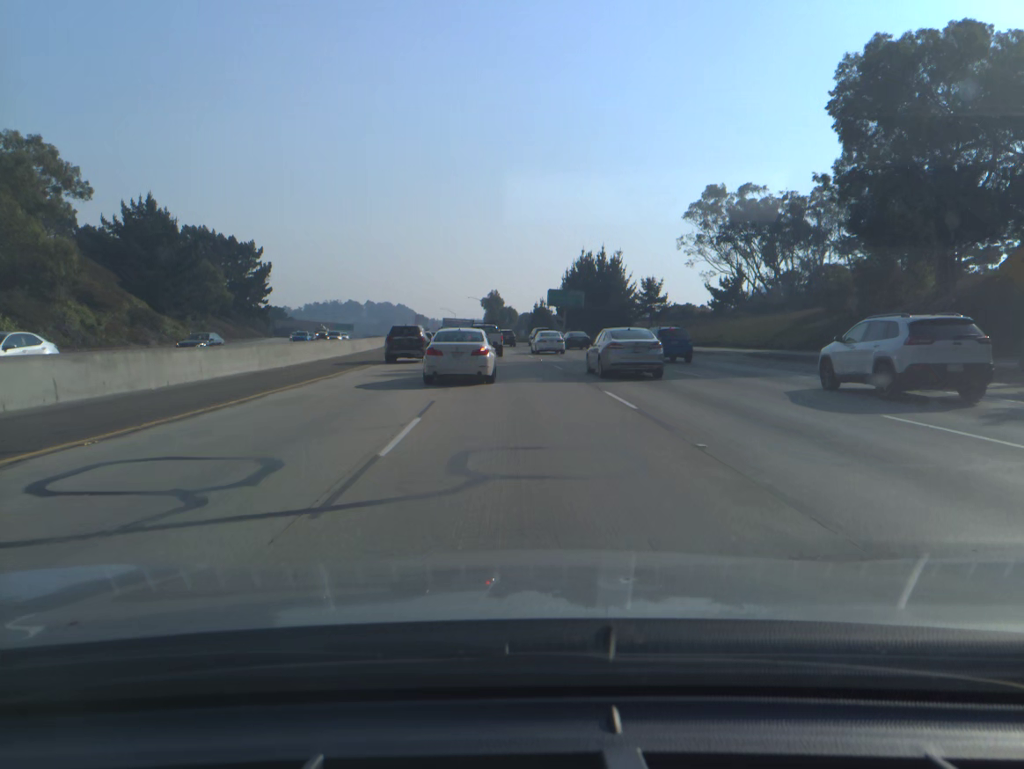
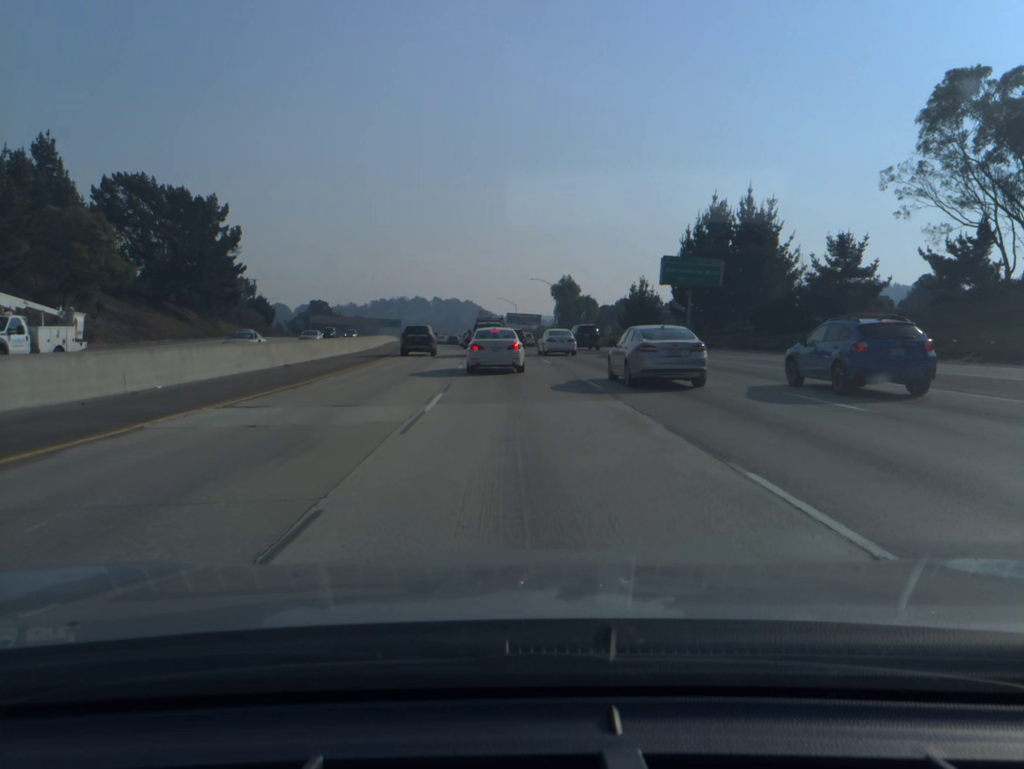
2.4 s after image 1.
(-2.1, +53.9) m; -5°
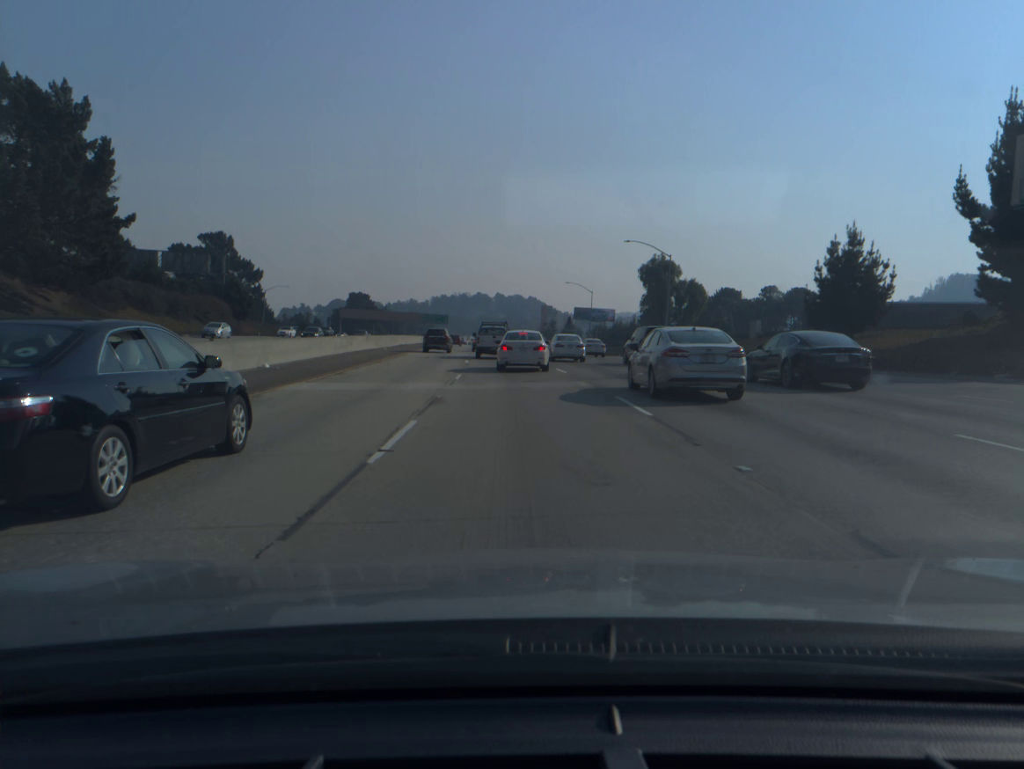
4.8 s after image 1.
(-2.1, +49.5) m; -5°
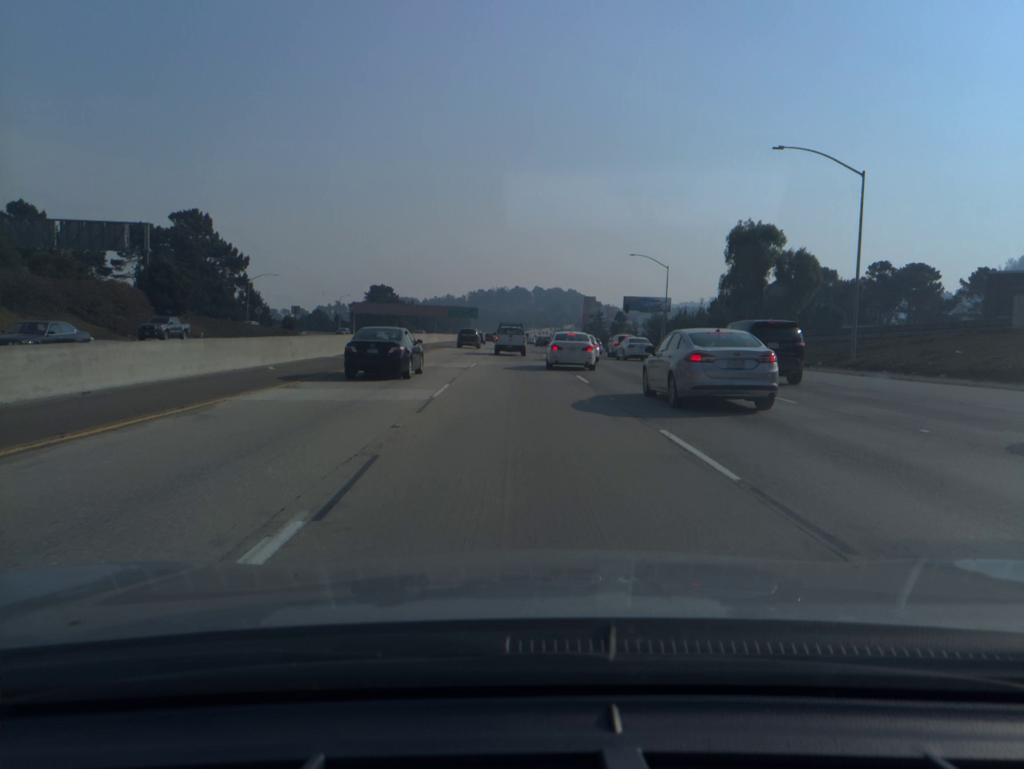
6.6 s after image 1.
(-0.8, +34.5) m; -3°
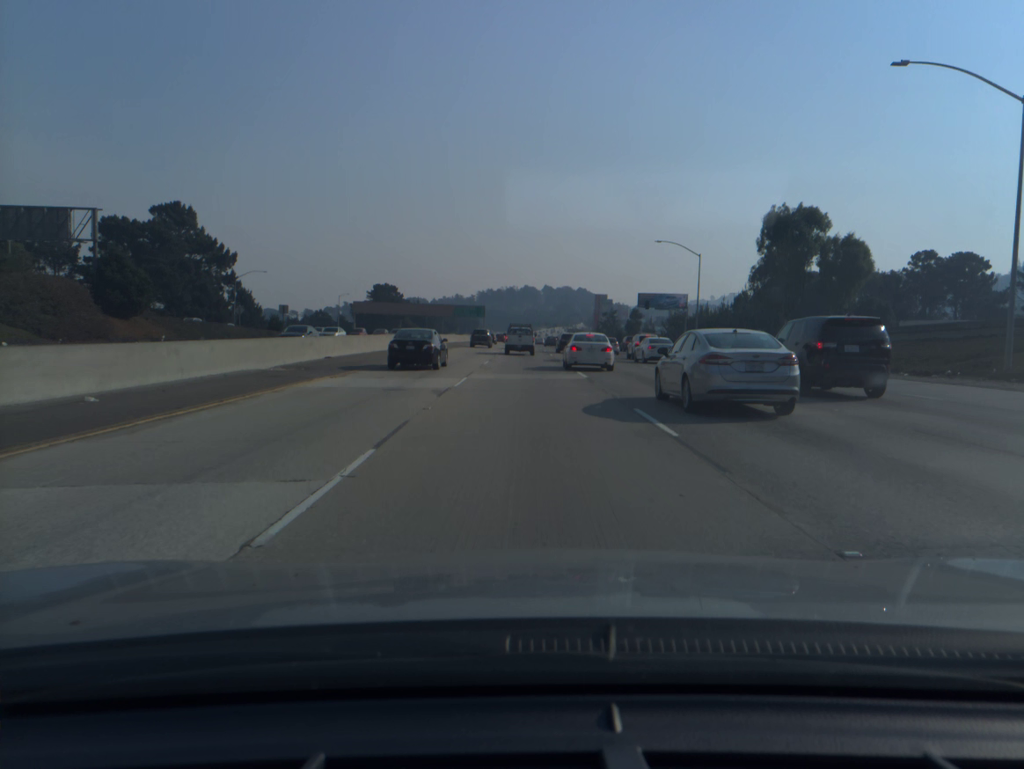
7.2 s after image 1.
(-0.1, +11.4) m; -1°
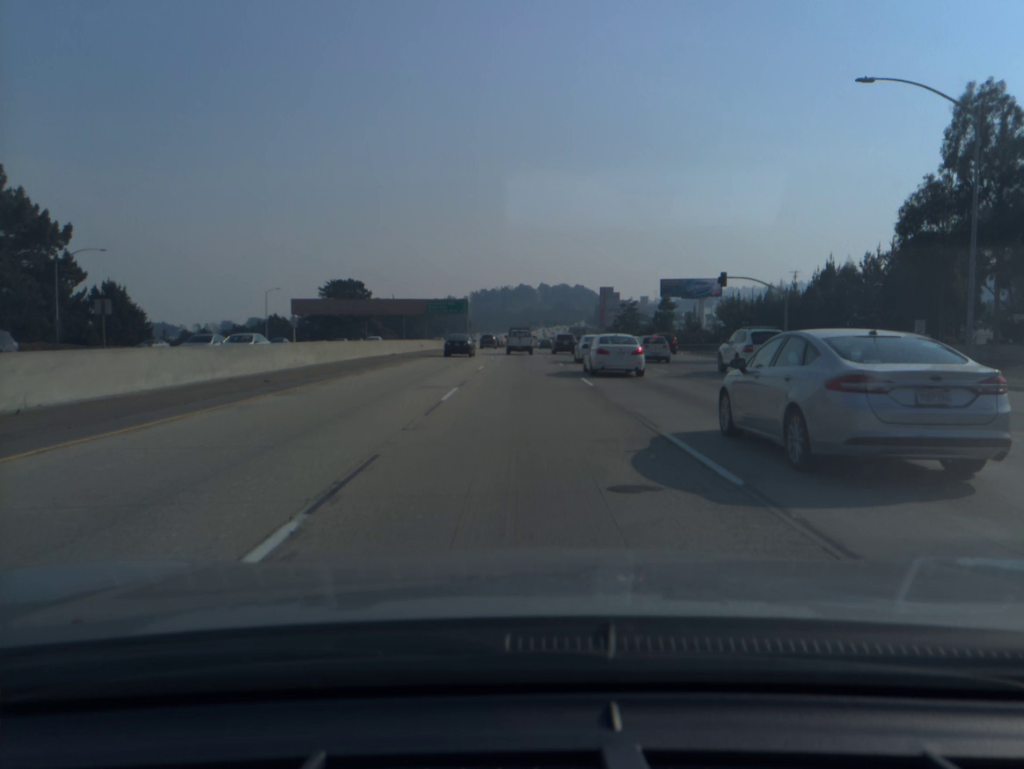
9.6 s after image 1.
(0.0, +46.9) m; 0°
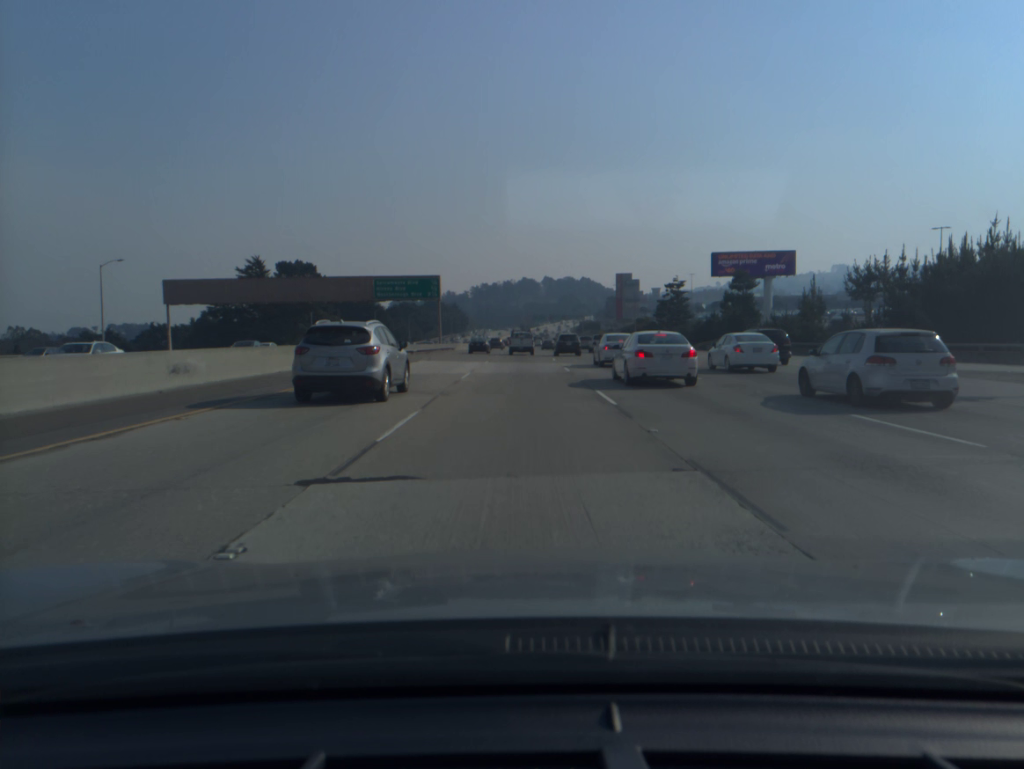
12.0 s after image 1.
(0.0, +50.2) m; 0°
